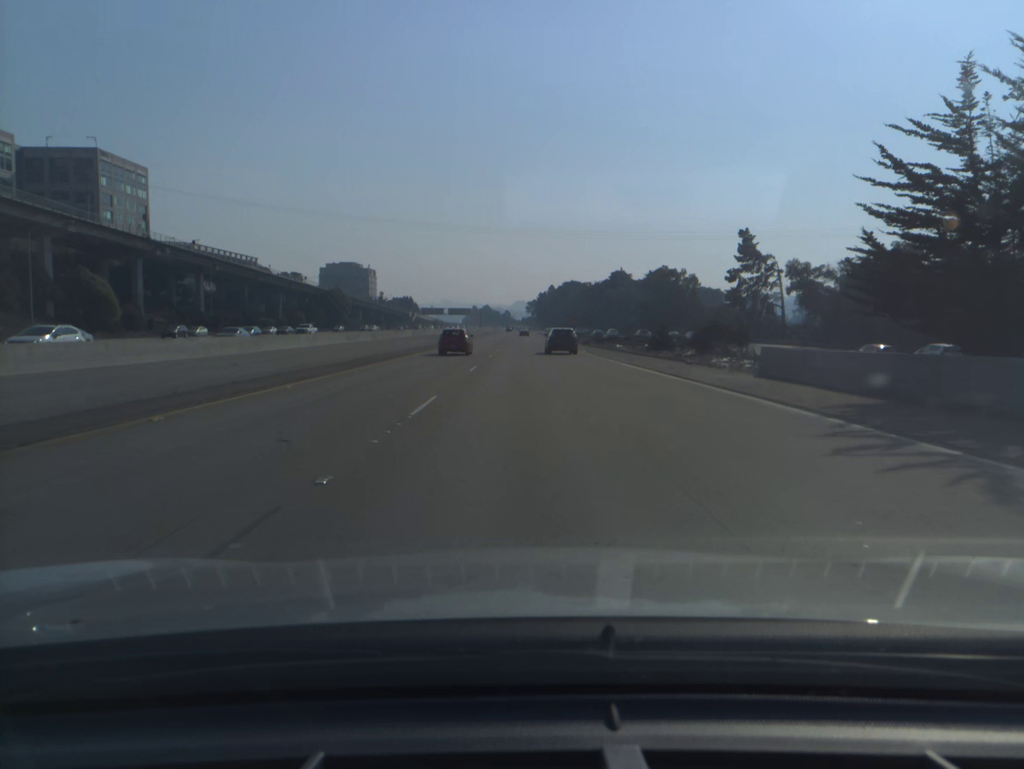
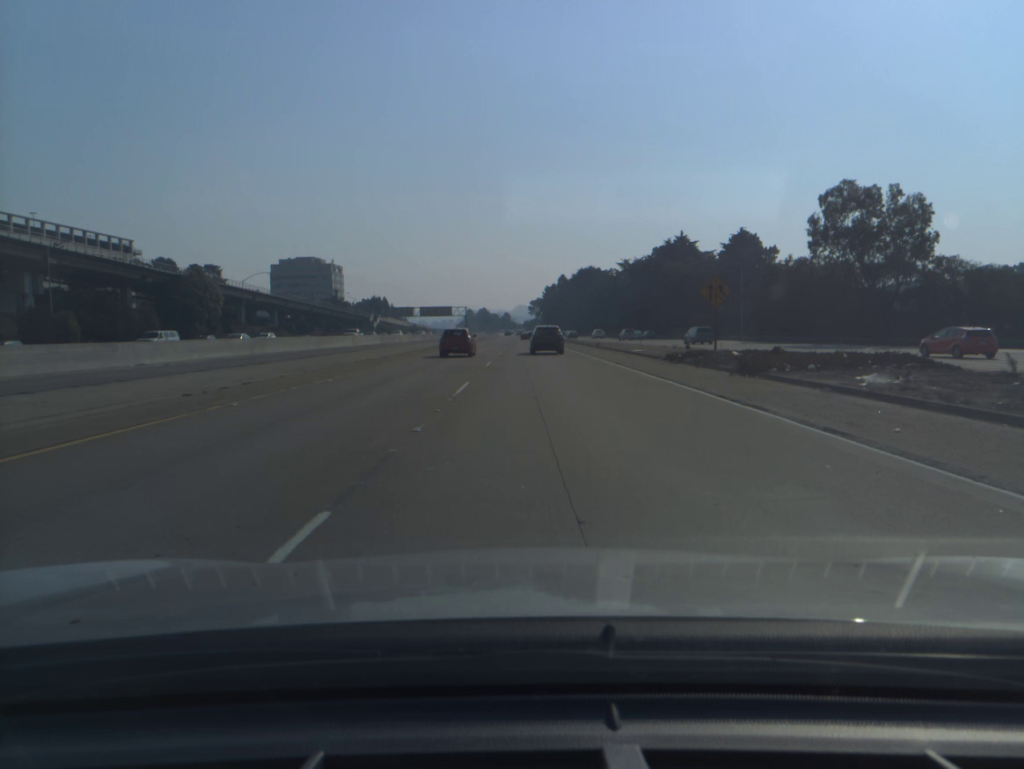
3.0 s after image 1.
(-0.5, +99.1) m; 0°
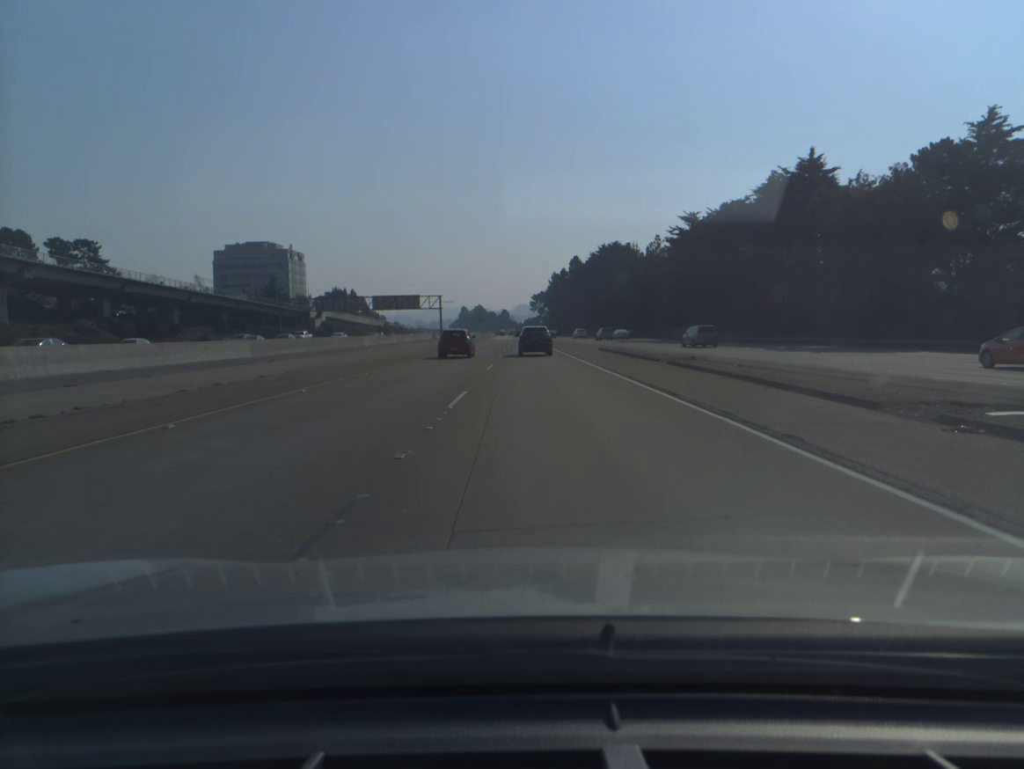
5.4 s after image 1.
(0.0, +76.1) m; 0°
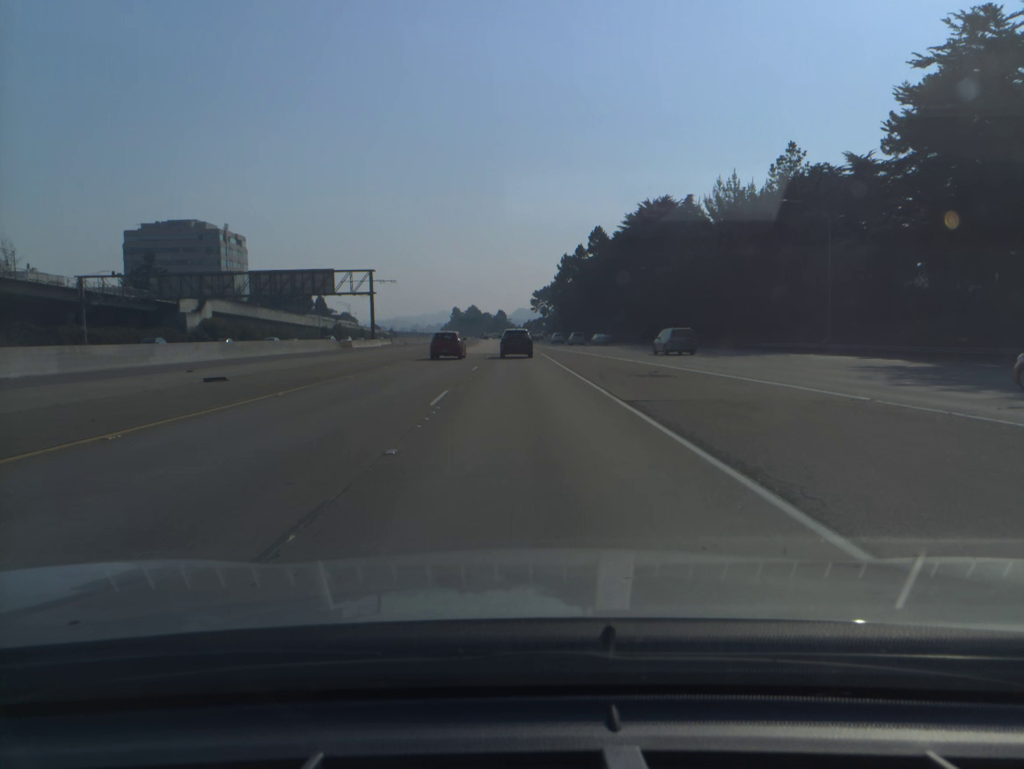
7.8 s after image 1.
(+0.2, +73.5) m; 0°
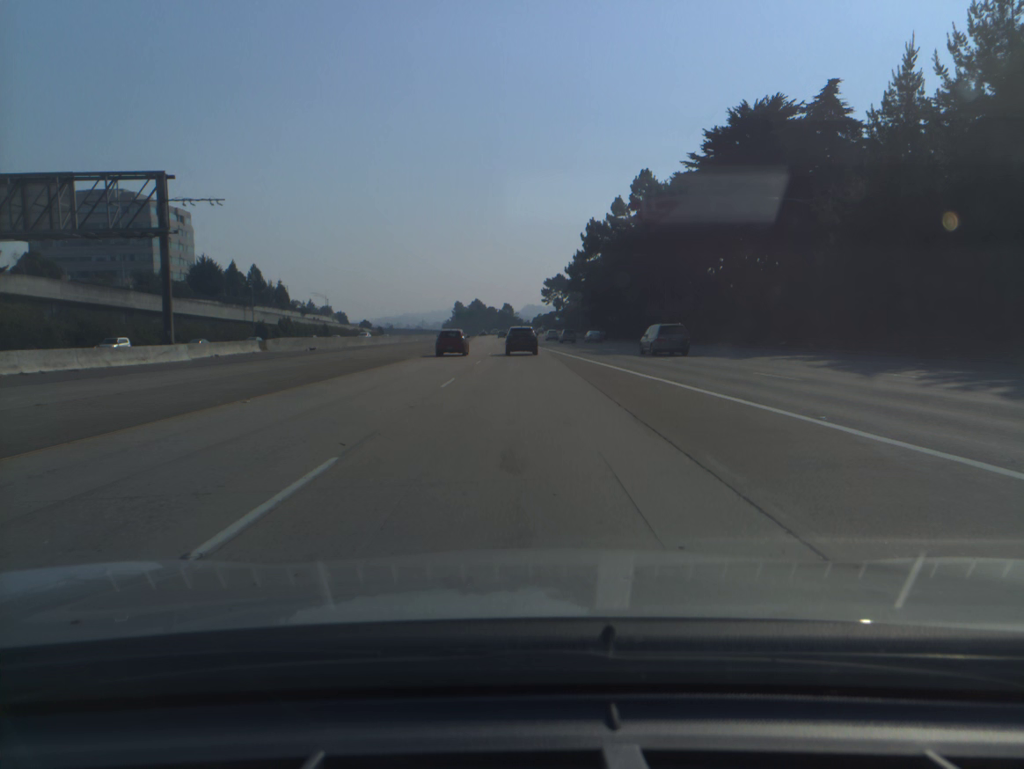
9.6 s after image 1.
(-0.3, +54.8) m; -1°
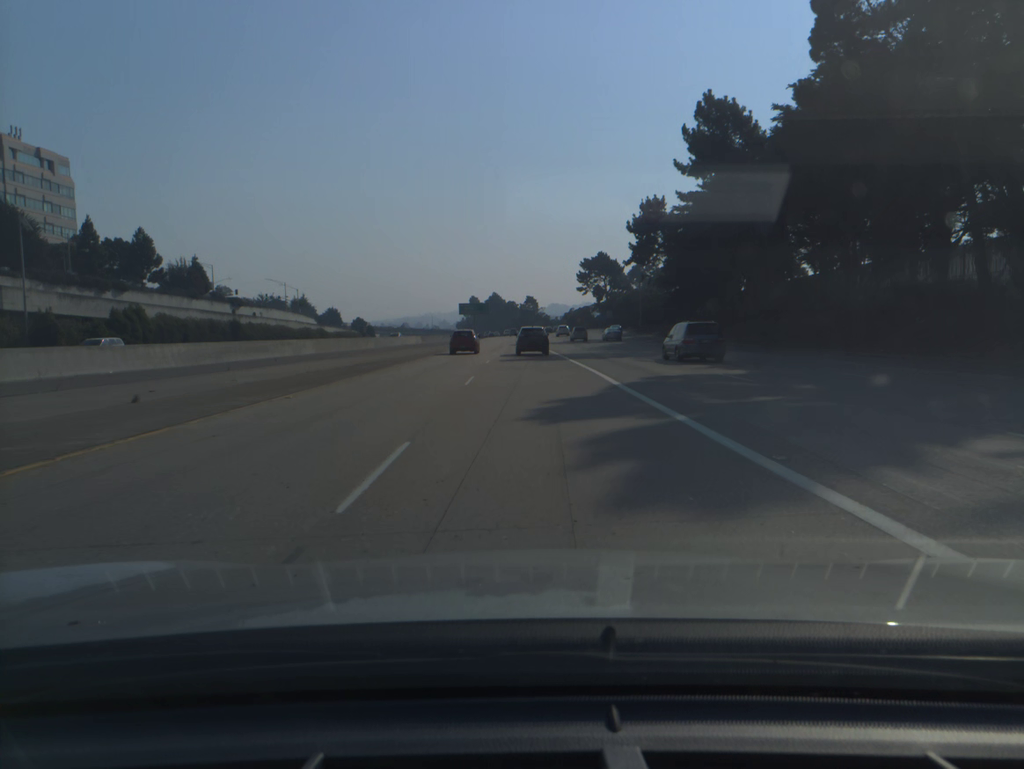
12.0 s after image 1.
(-1.3, +72.0) m; -2°
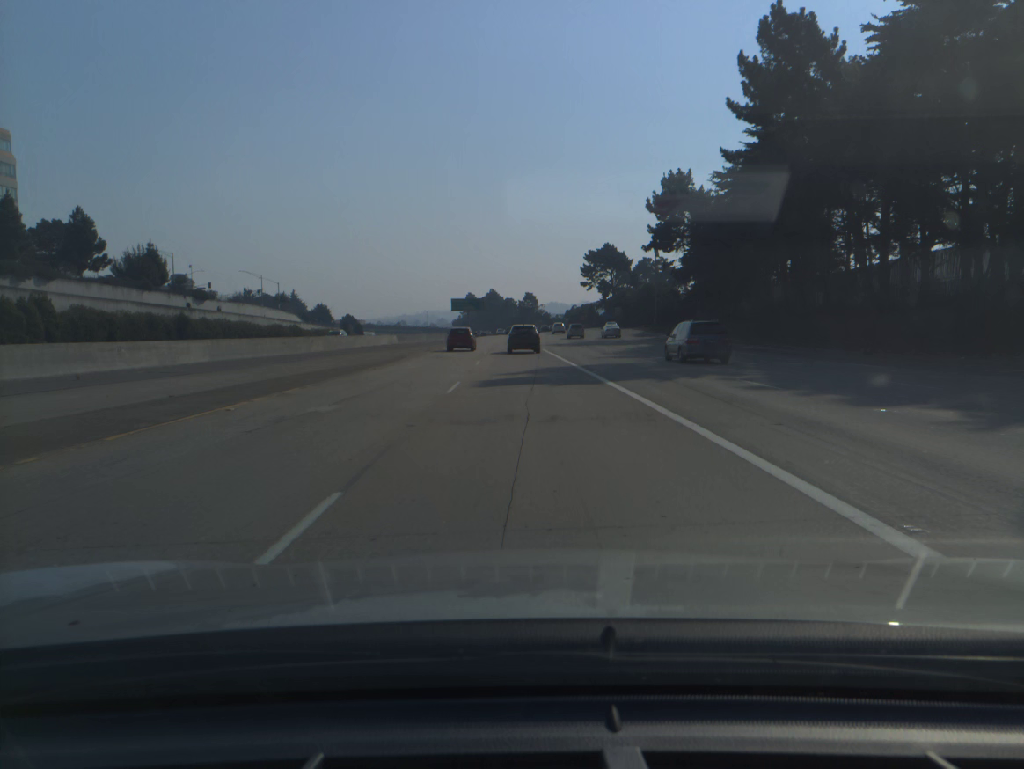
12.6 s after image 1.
(0.0, +17.7) m; 0°
